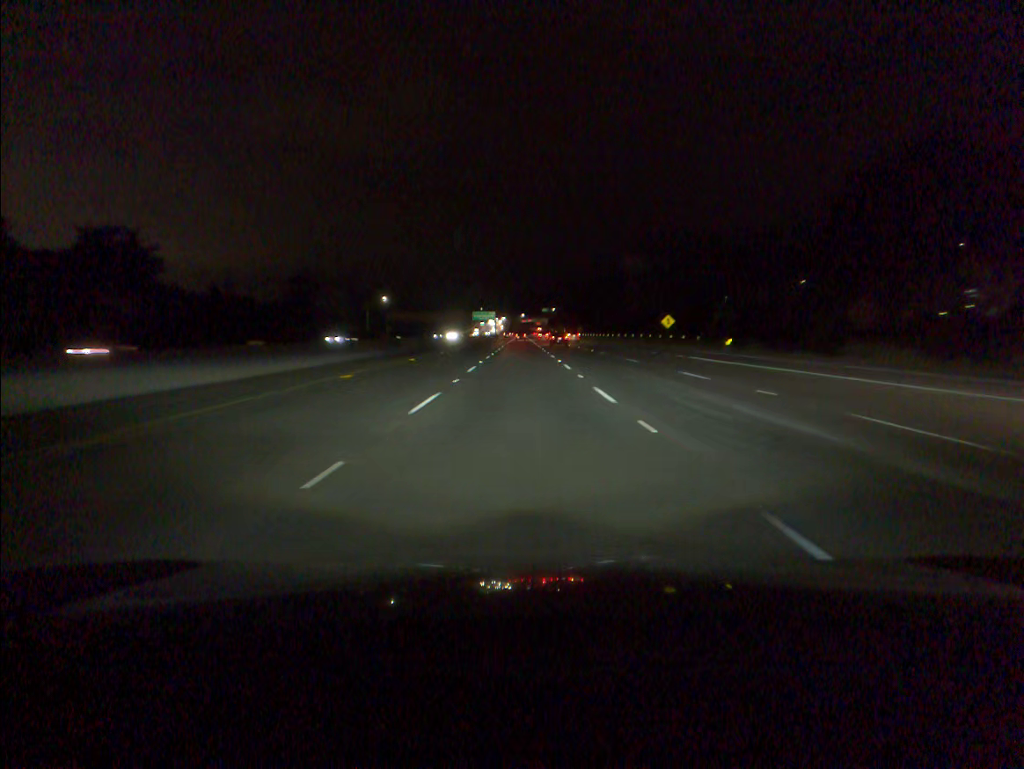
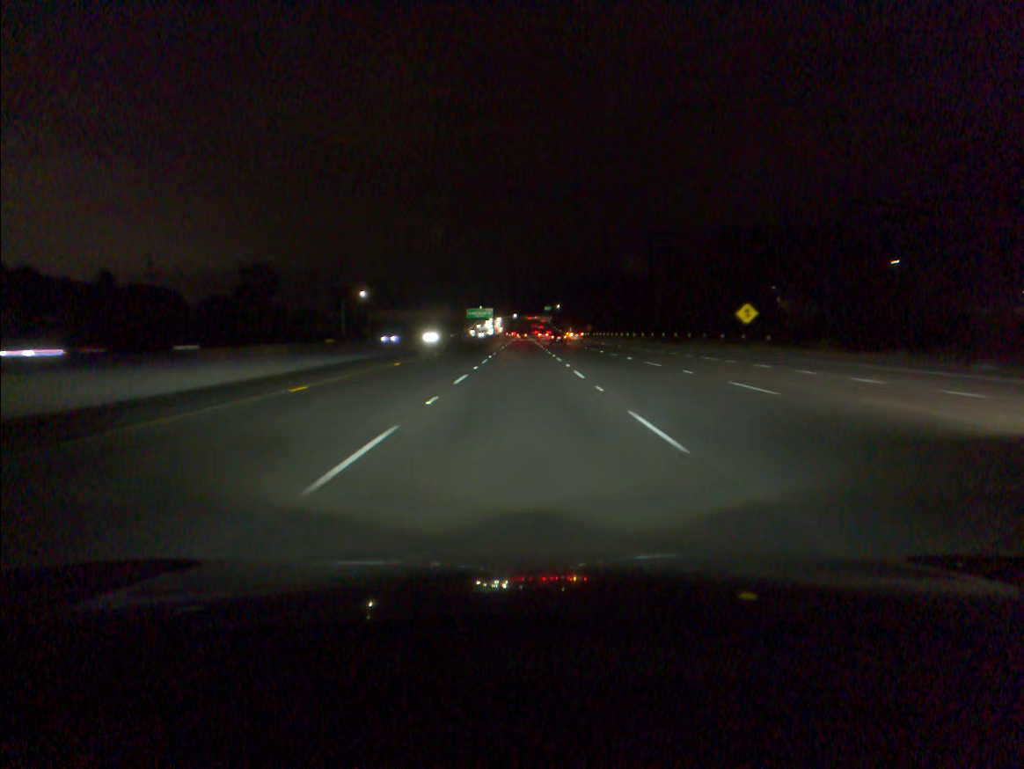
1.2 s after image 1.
(0.0, +34.8) m; 0°
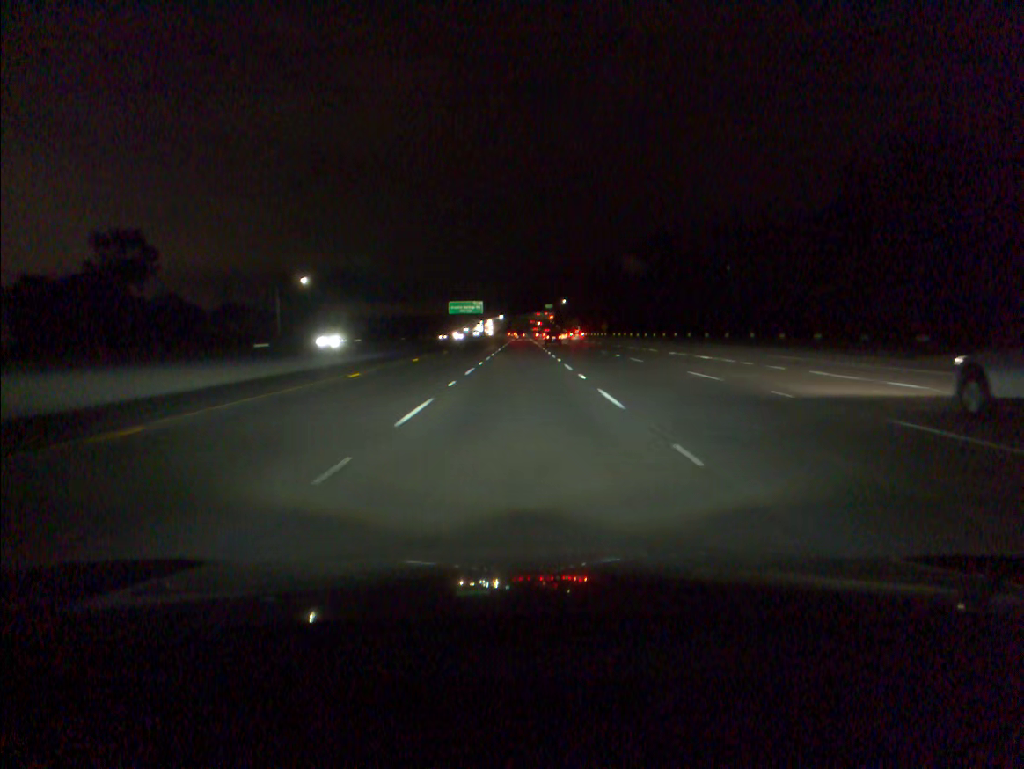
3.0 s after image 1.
(0.0, +52.2) m; 0°
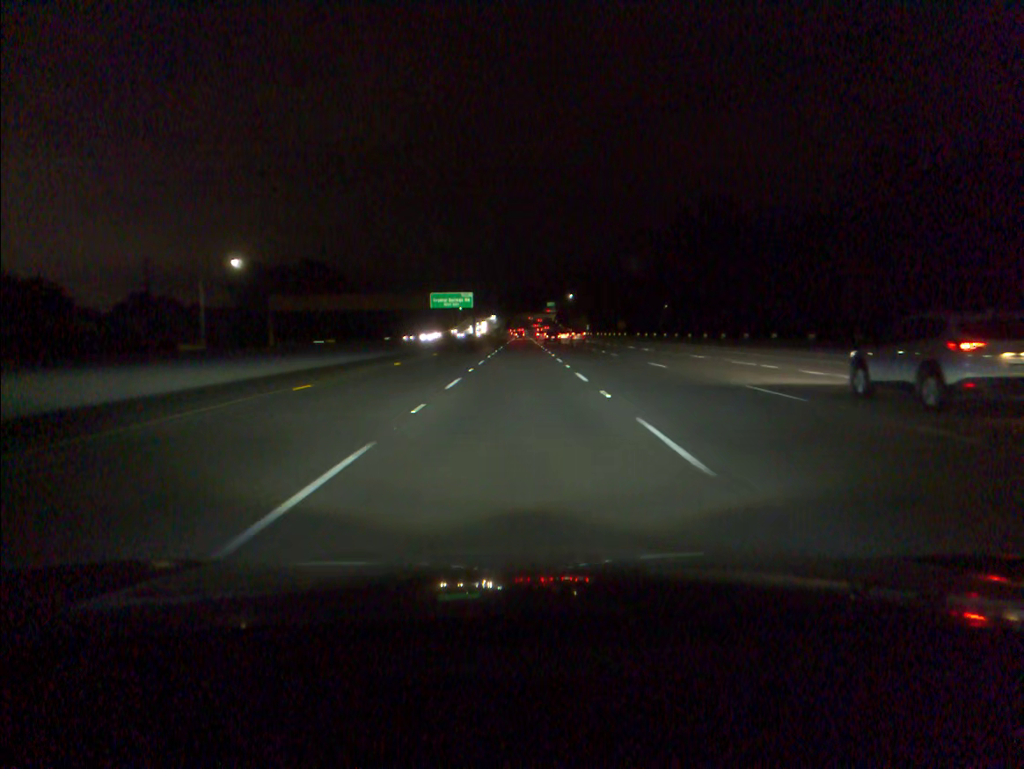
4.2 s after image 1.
(0.0, +34.9) m; 0°
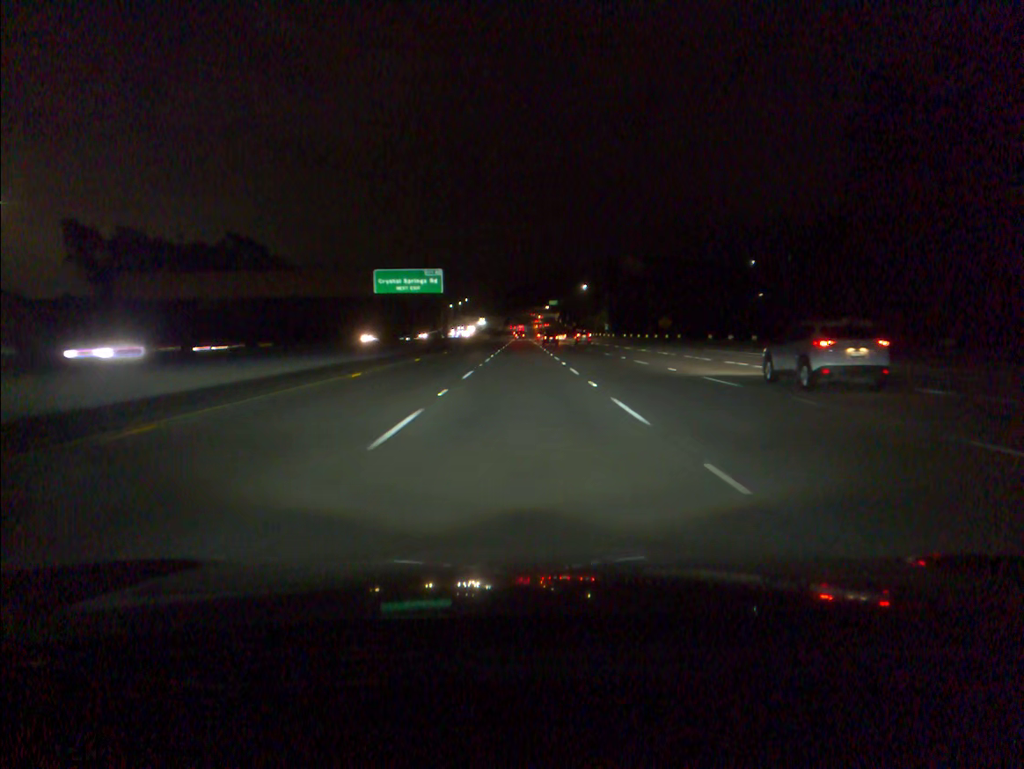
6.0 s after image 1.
(0.0, +52.6) m; 0°
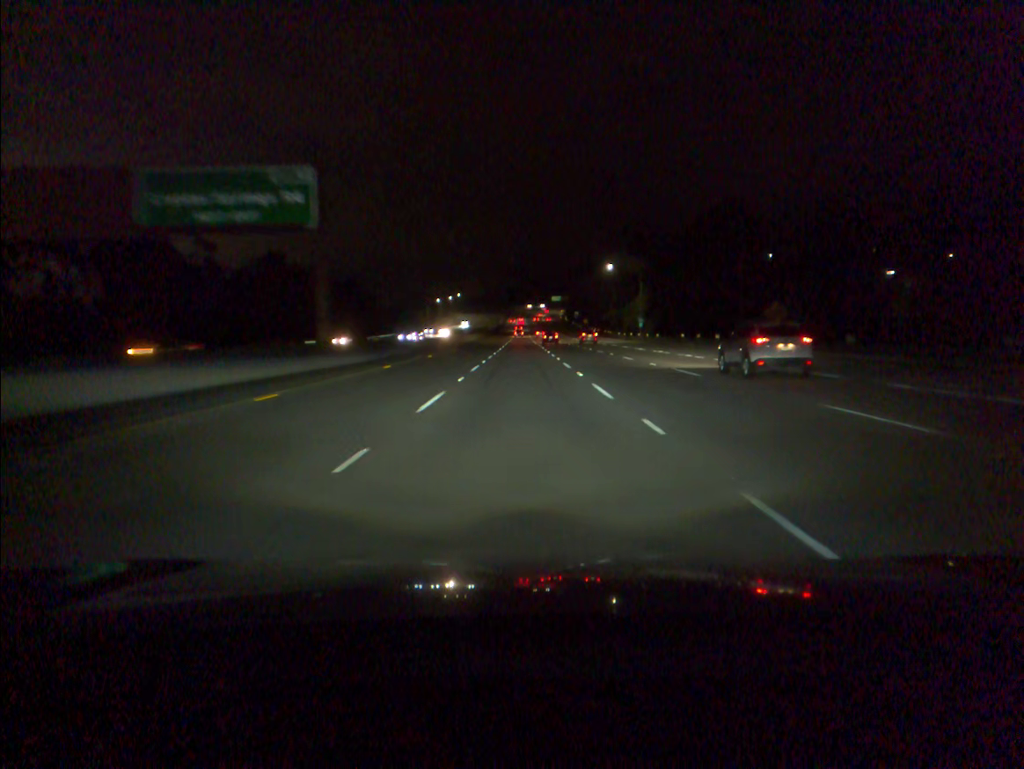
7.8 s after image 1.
(0.0, +52.8) m; 0°
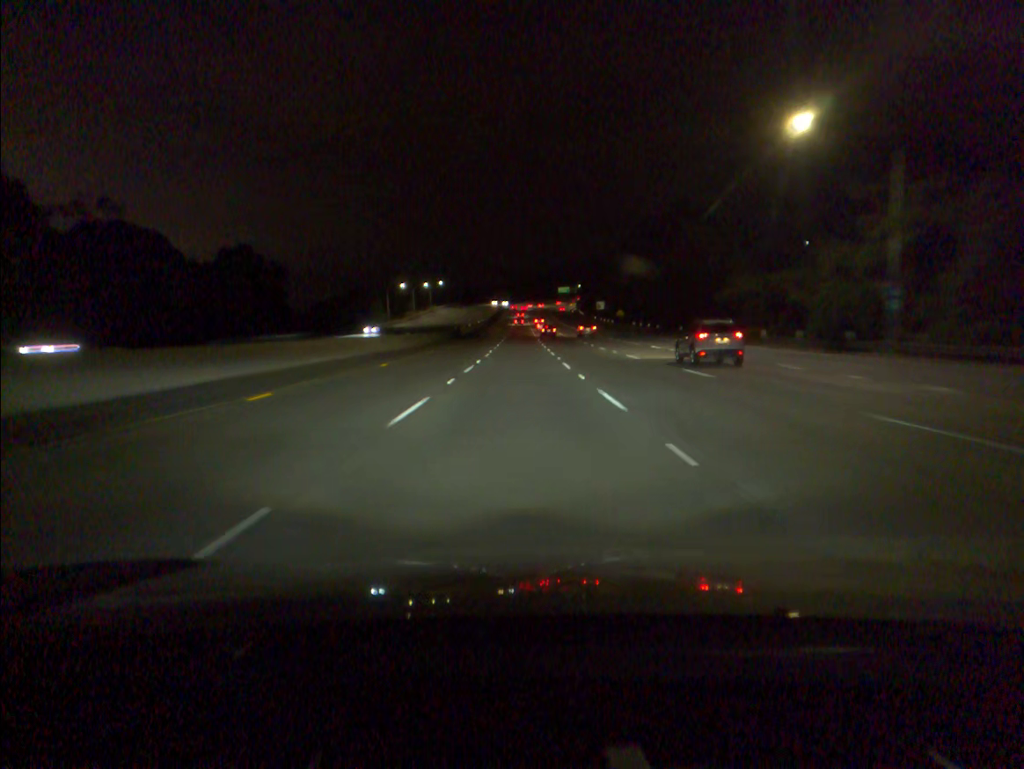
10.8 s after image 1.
(+0.1, +87.9) m; 0°
